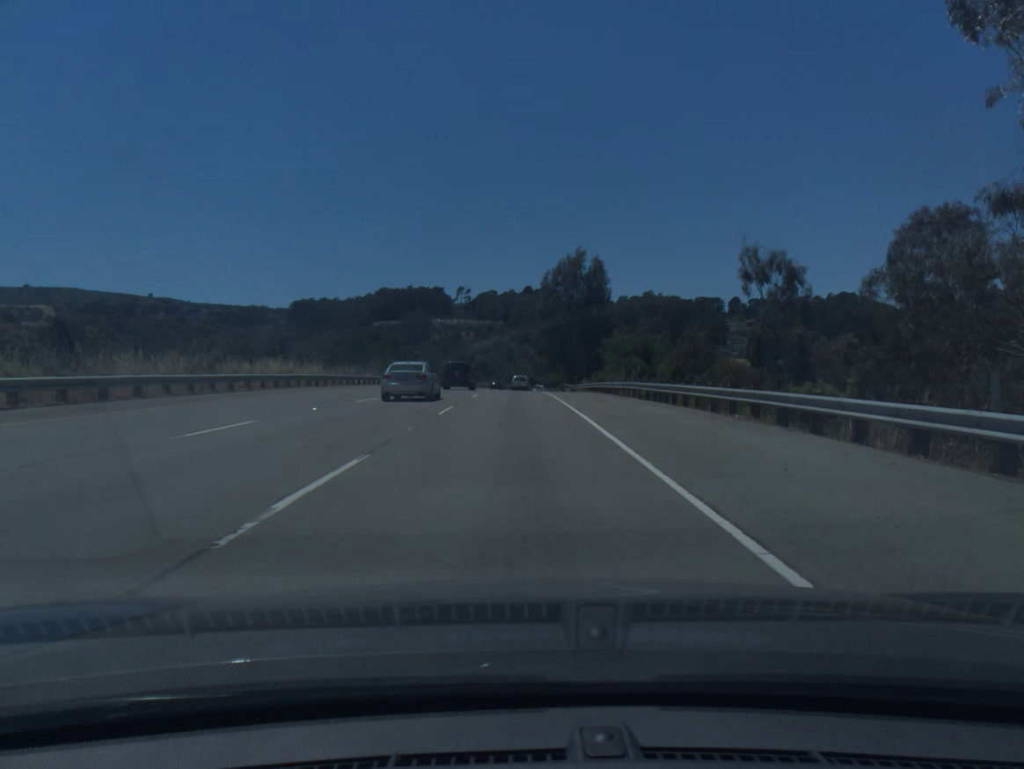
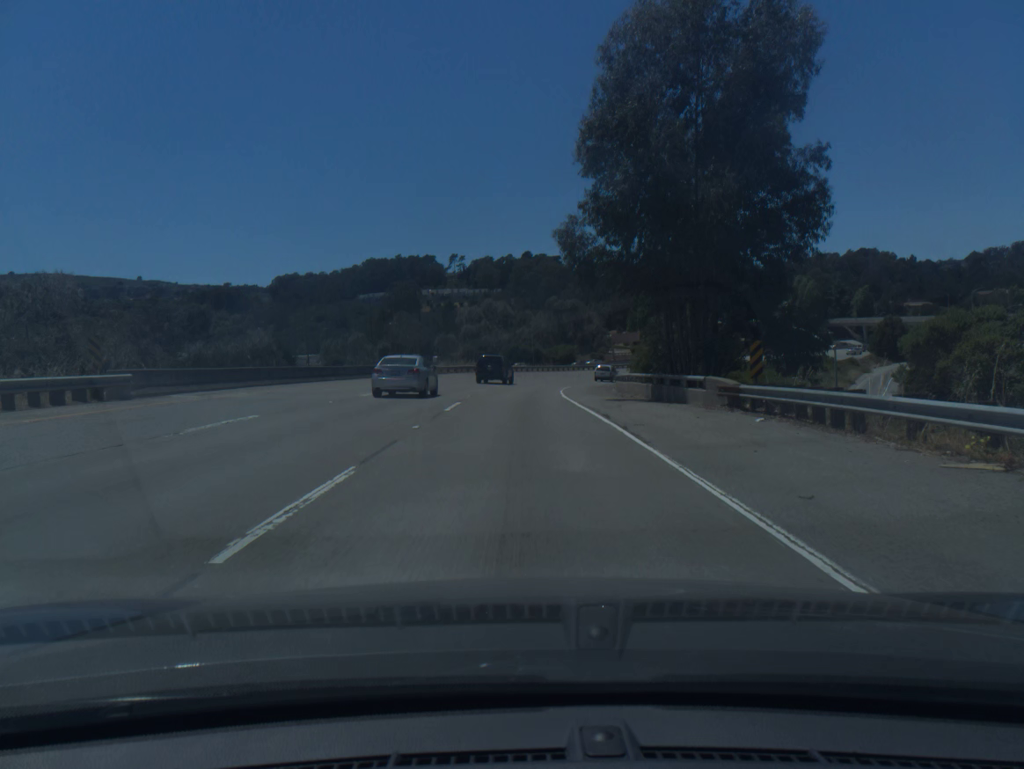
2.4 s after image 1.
(-0.2, +58.7) m; 0°
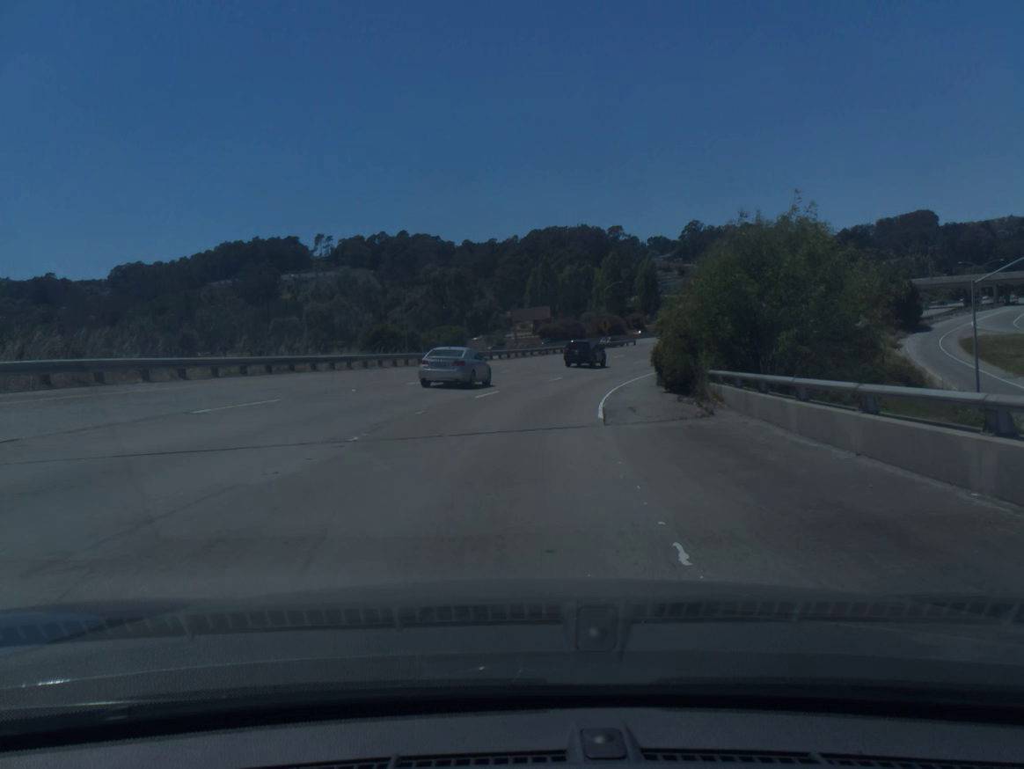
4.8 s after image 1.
(+2.5, +55.3) m; +8°
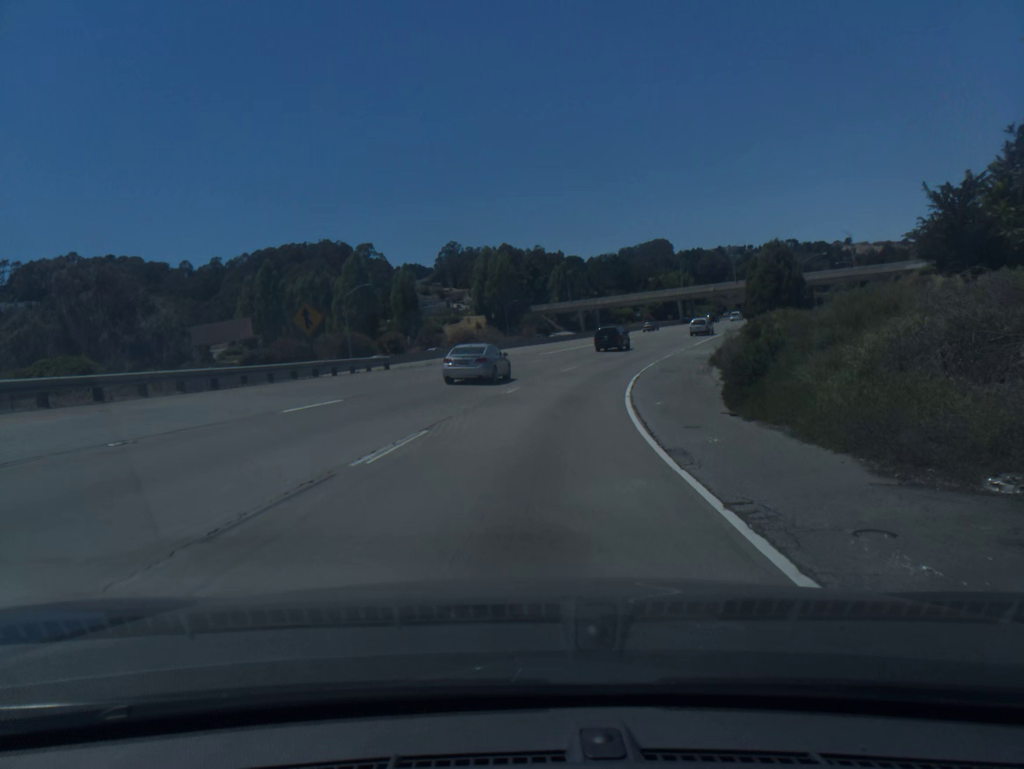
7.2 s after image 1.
(+7.9, +53.7) m; +17°
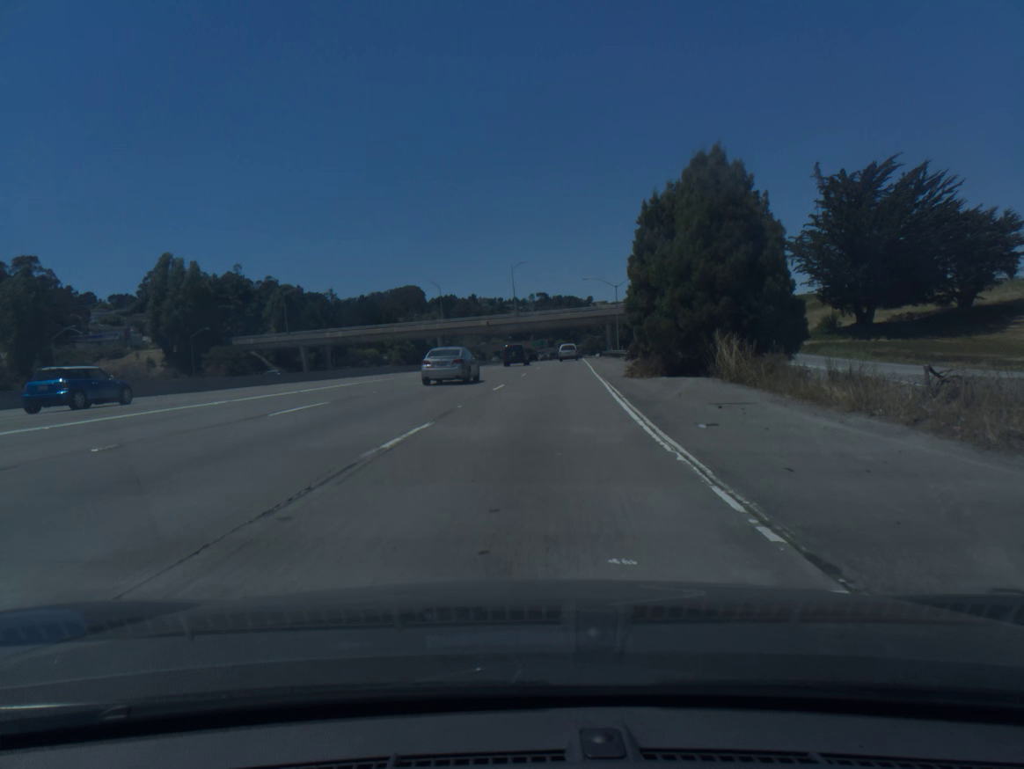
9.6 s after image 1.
(+9.2, +55.1) m; +18°
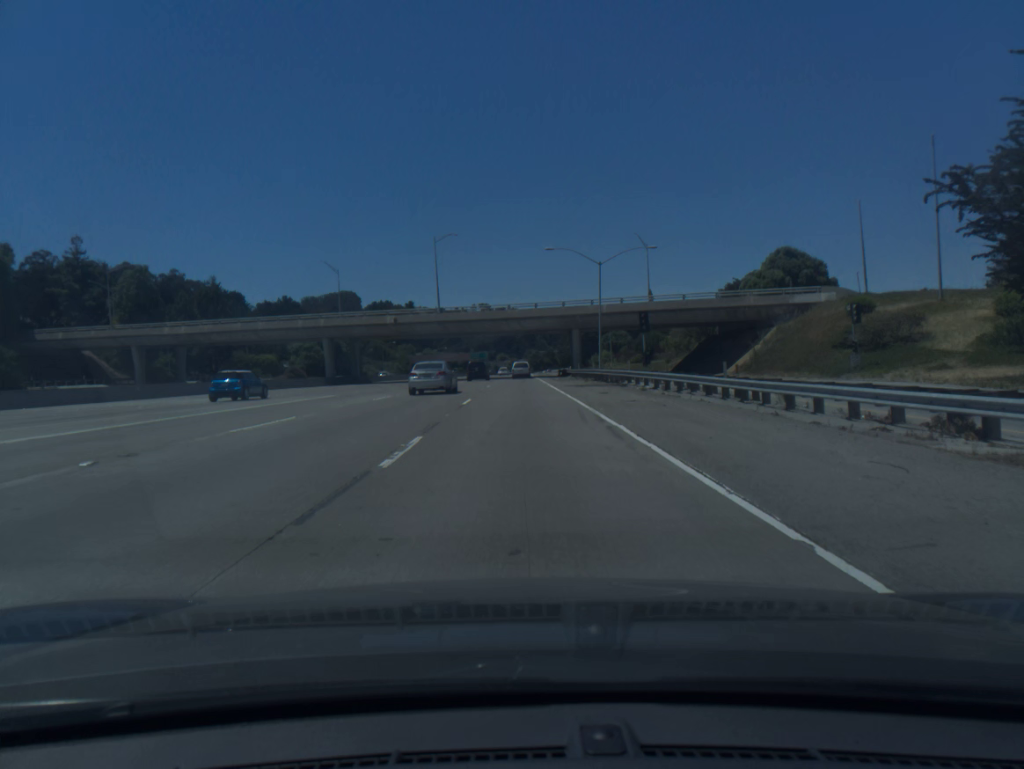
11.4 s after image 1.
(+2.1, +42.8) m; +4°
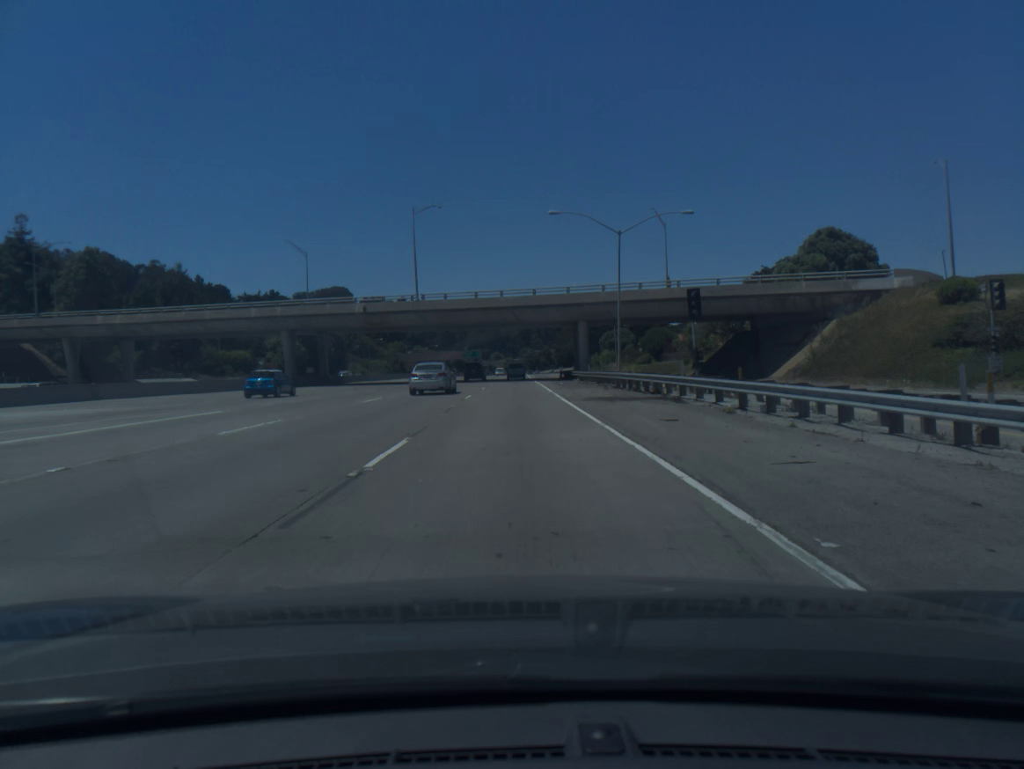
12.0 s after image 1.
(0.0, +14.5) m; 0°
